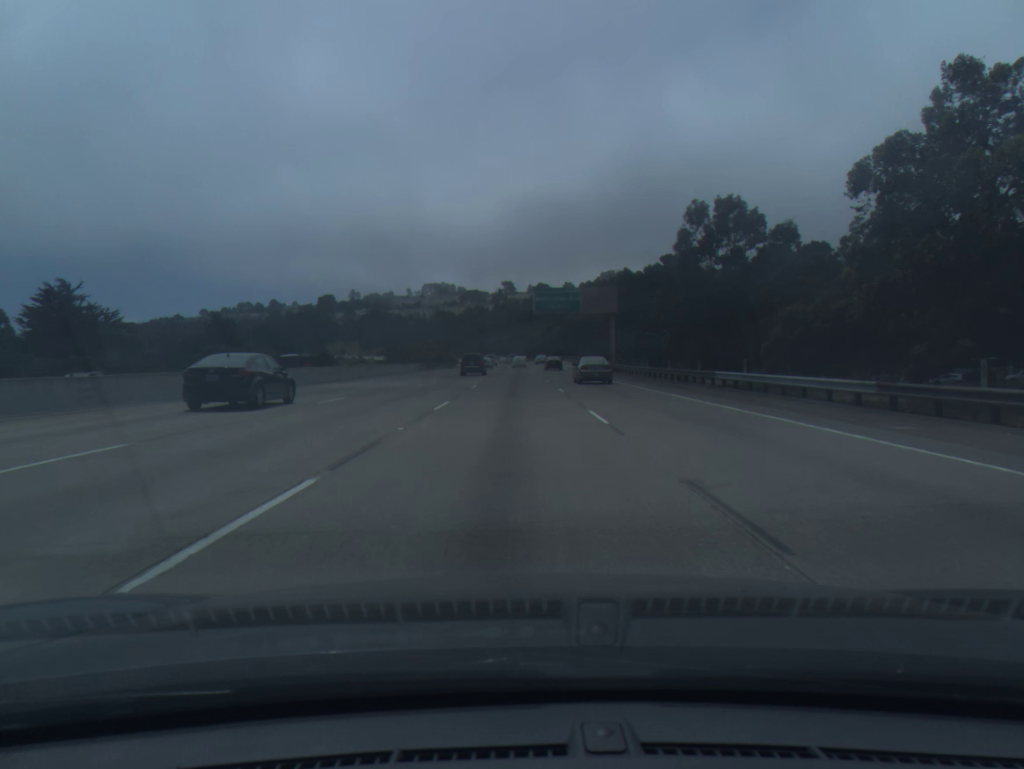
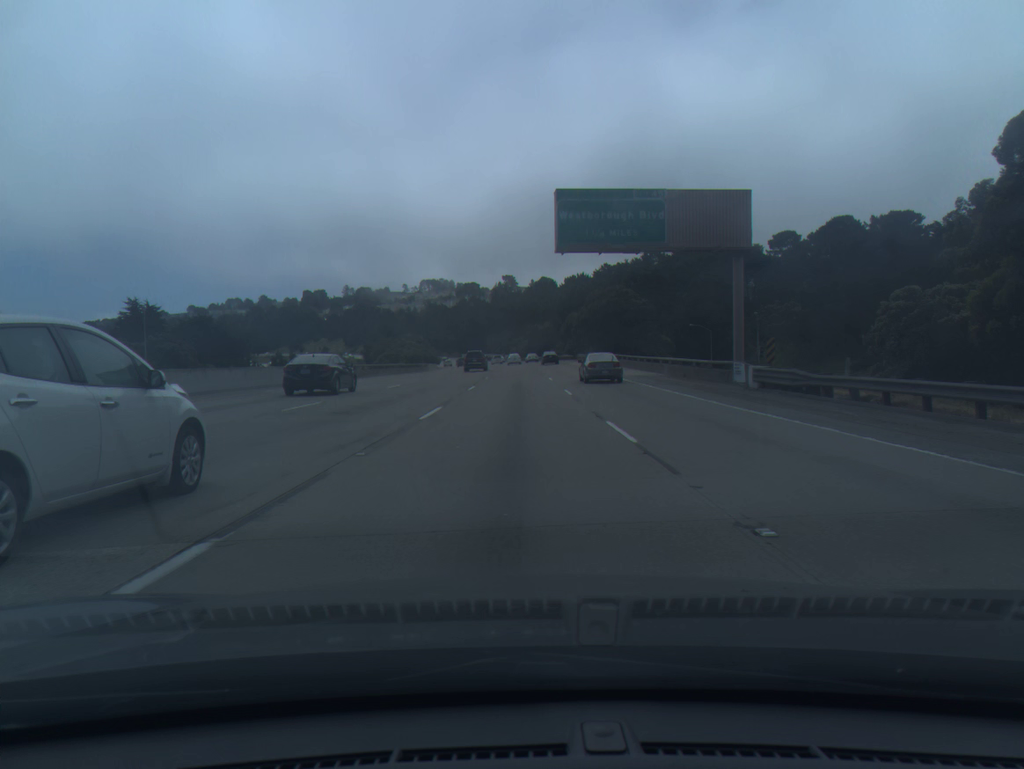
(-0.1, +46.9) m; 0°
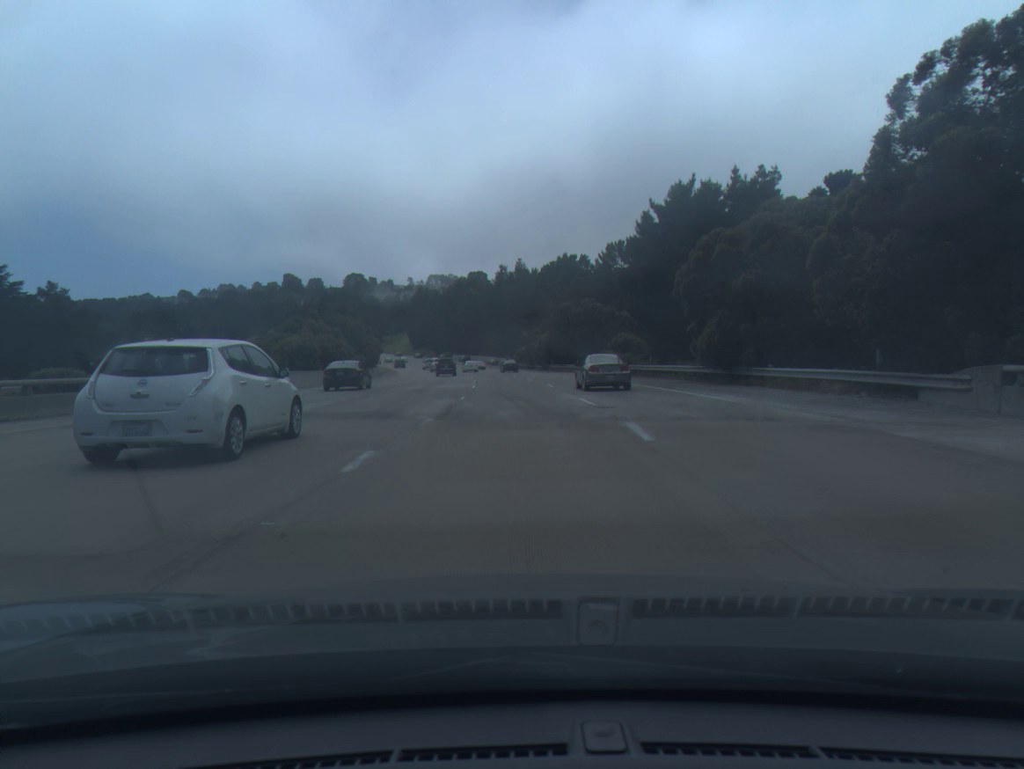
(-0.2, +81.1) m; -1°
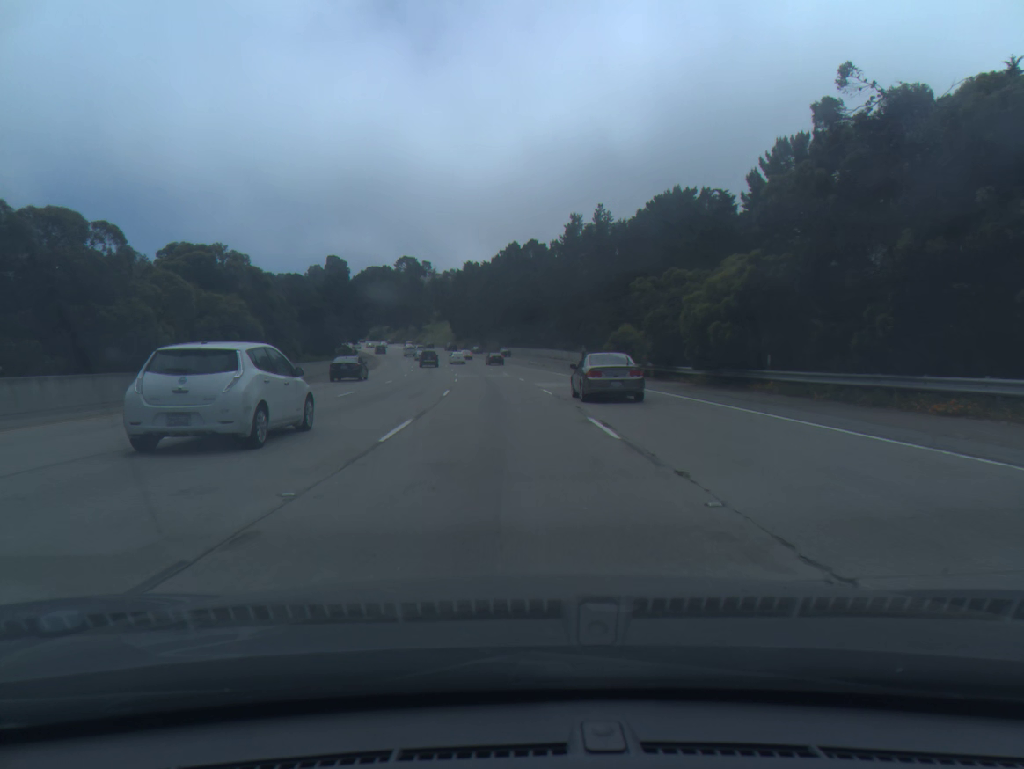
(-1.9, +67.4) m; -5°
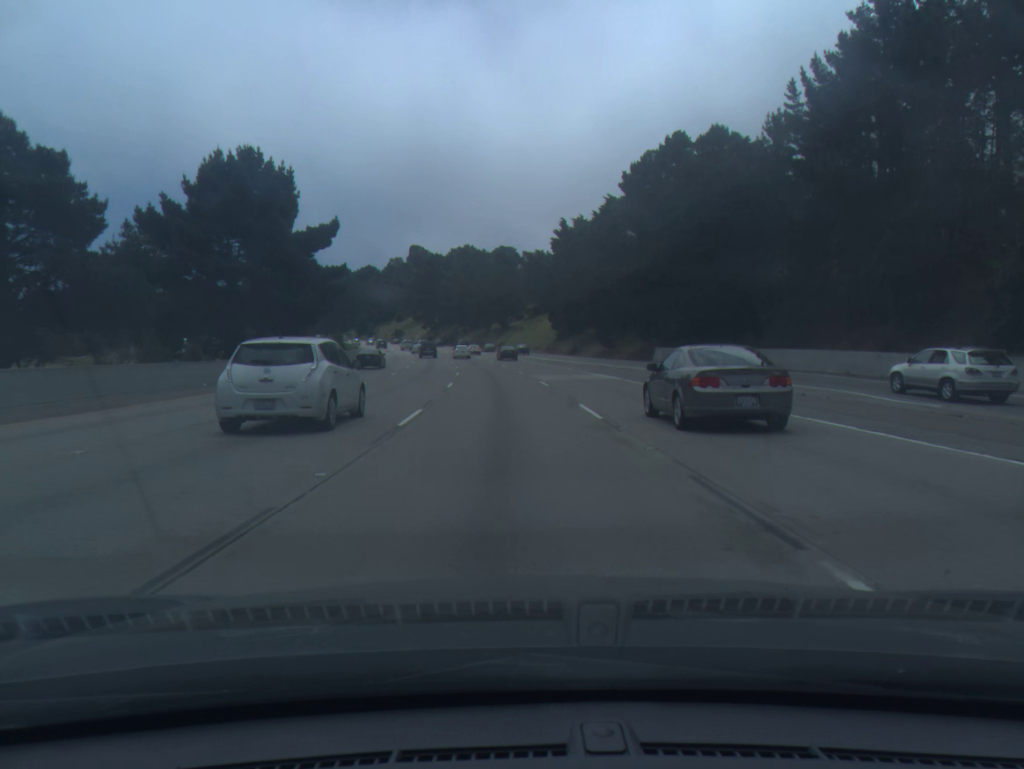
(-6.0, +85.5) m; -8°
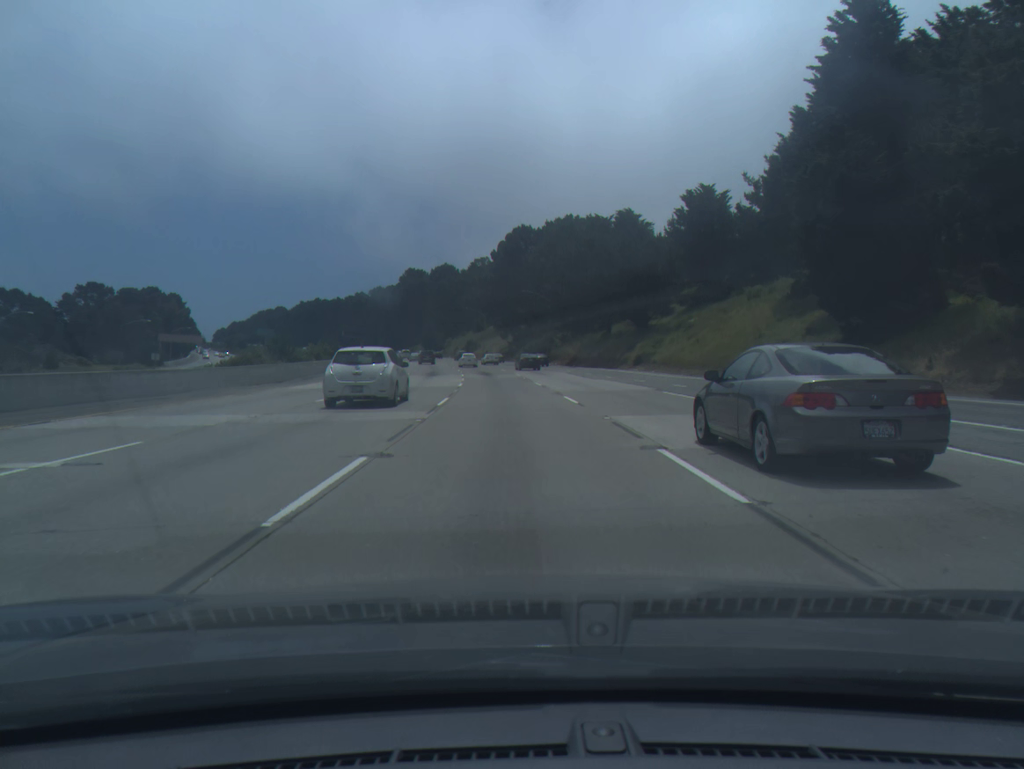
(-5.3, +80.9) m; -7°
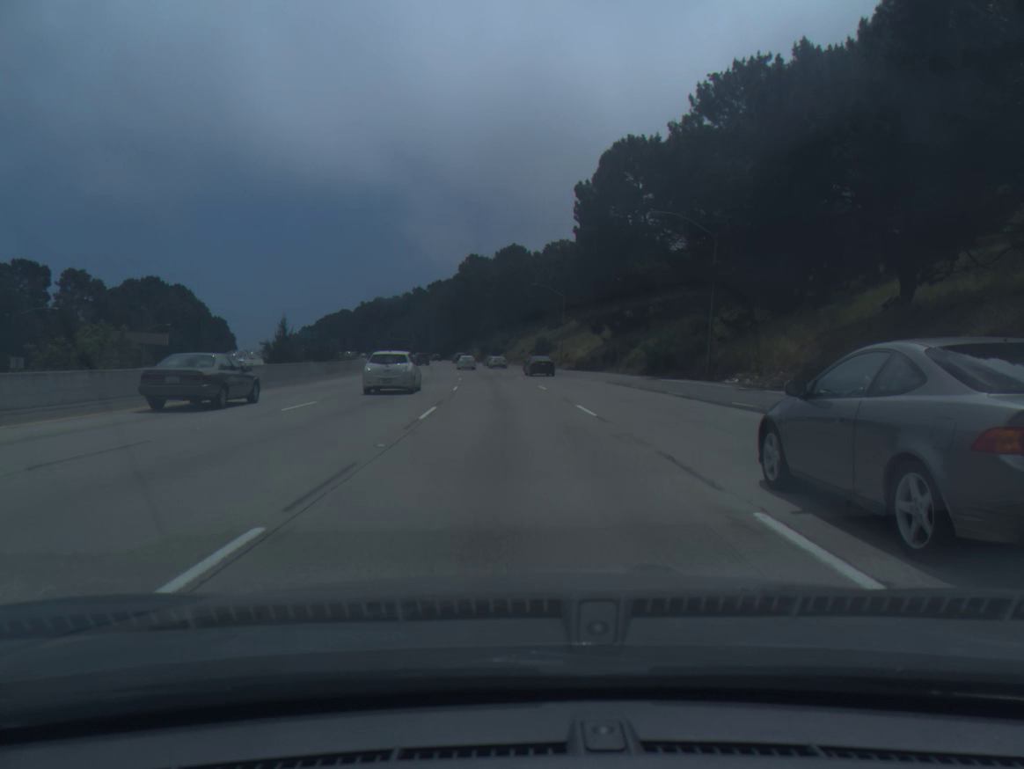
(-2.8, +62.4) m; -6°
